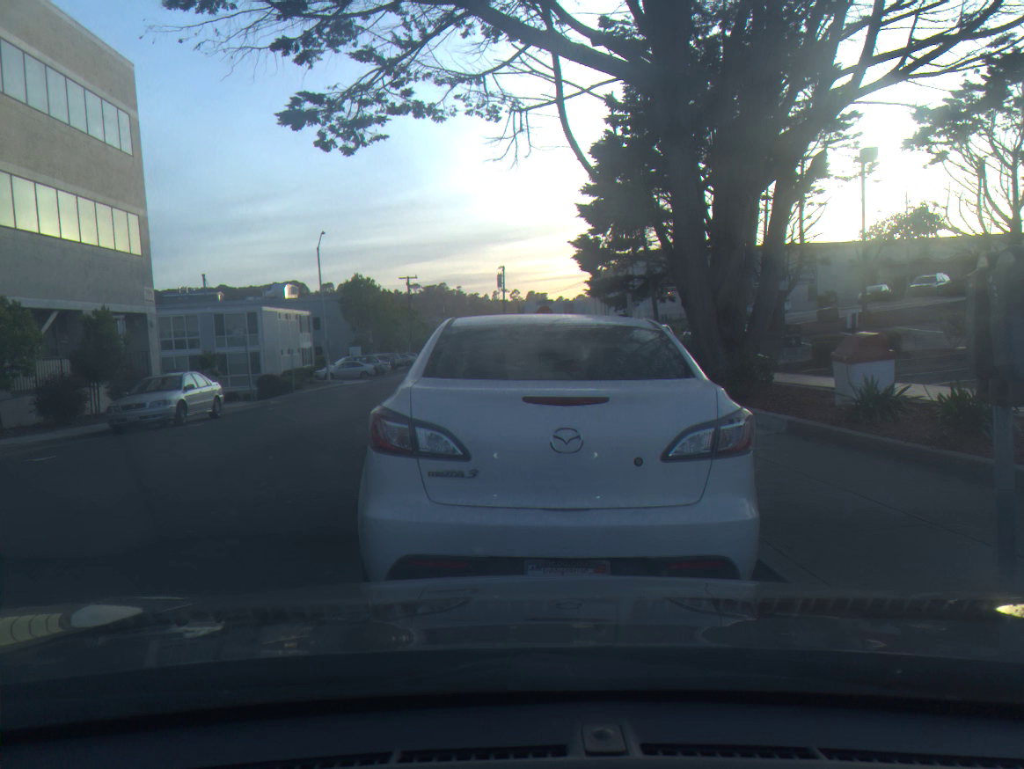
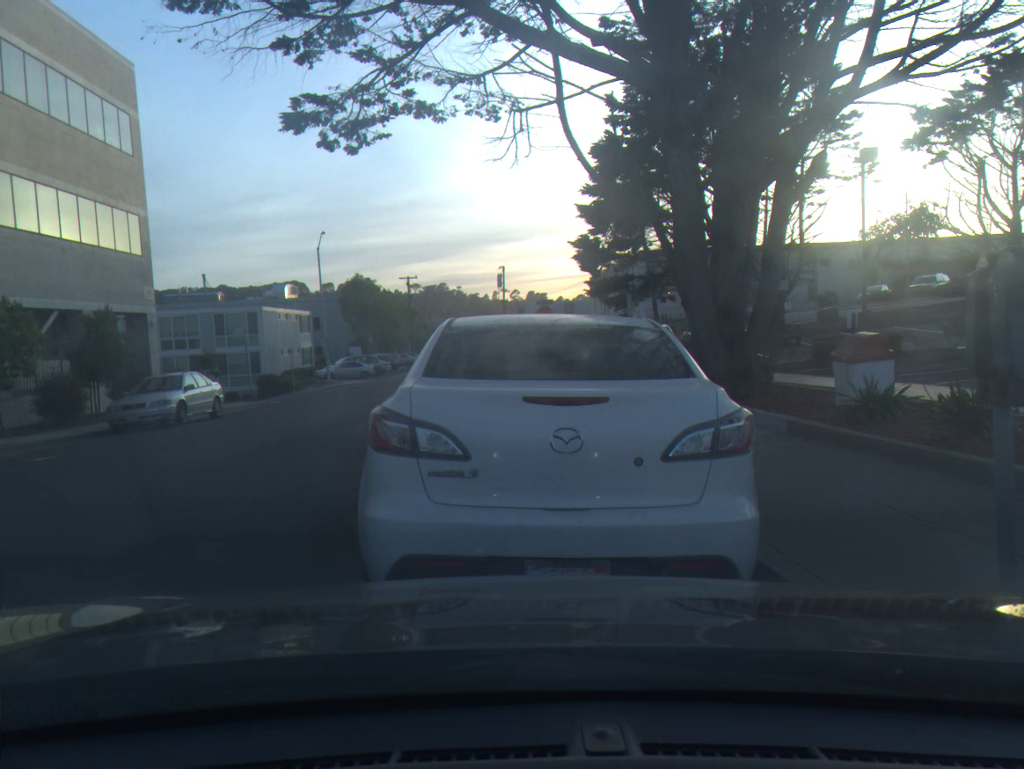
(0.0, 0.0) m; 0°
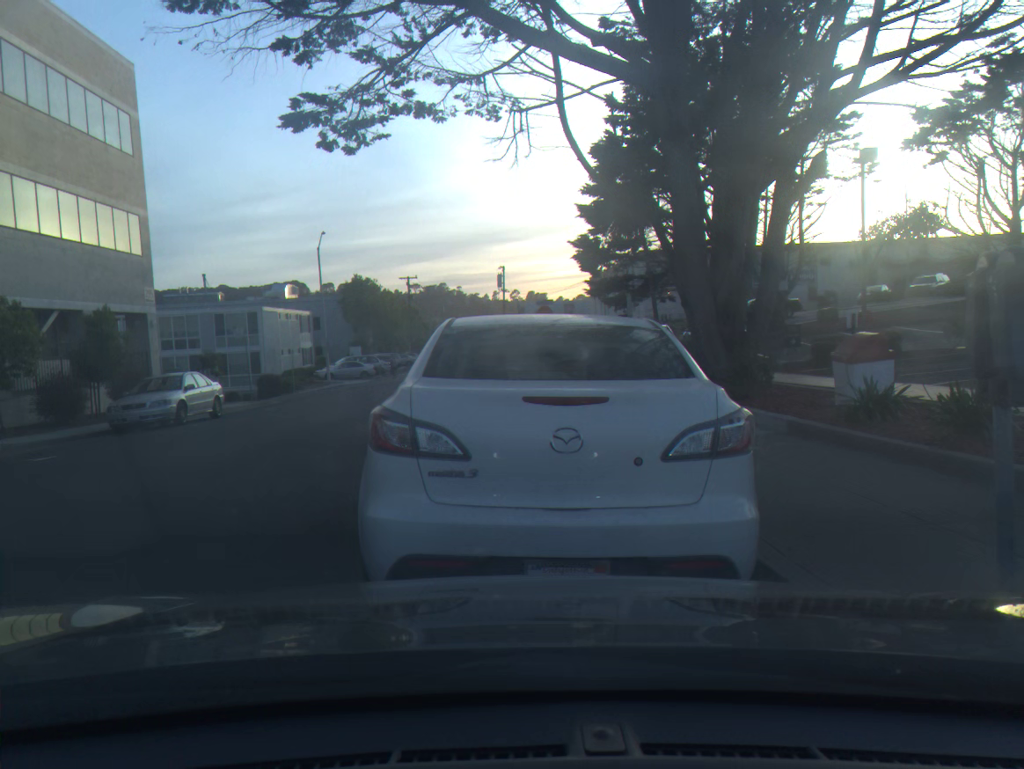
(0.0, +0.1) m; 0°
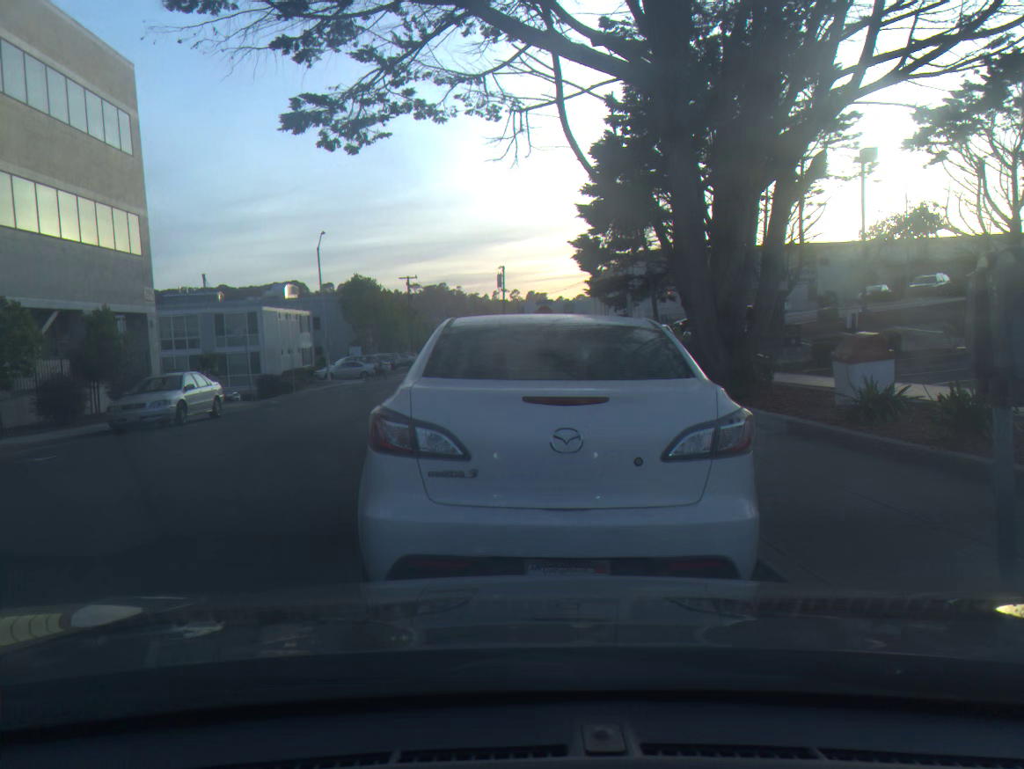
(0.0, 0.0) m; 0°
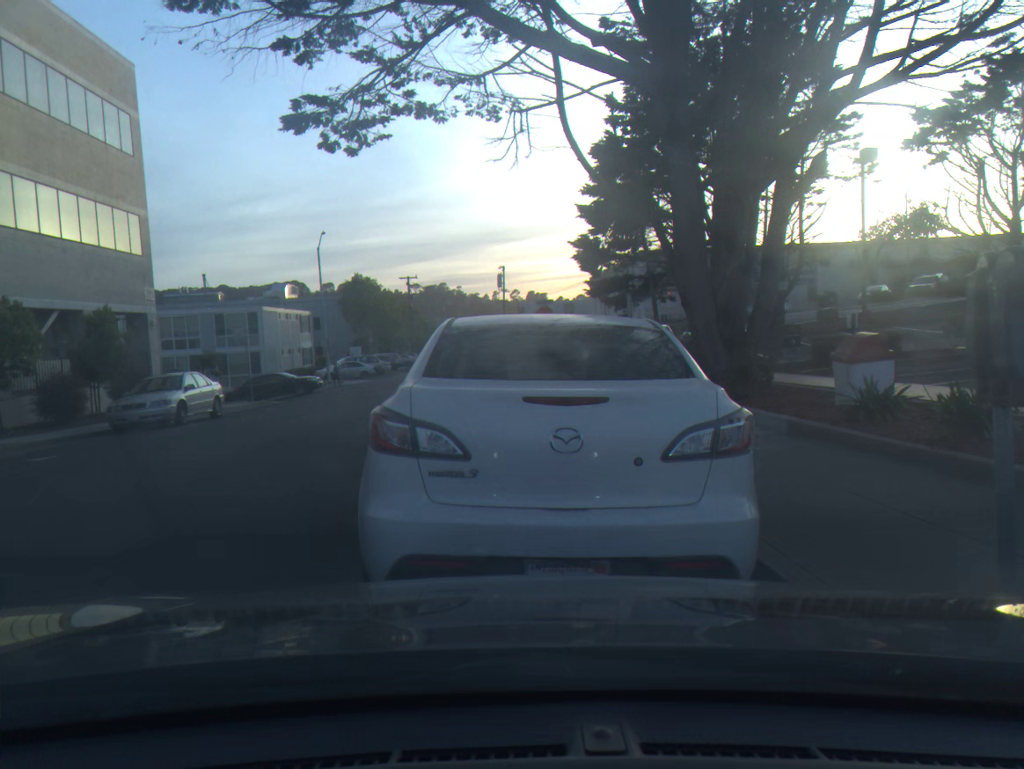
(0.0, 0.0) m; 0°
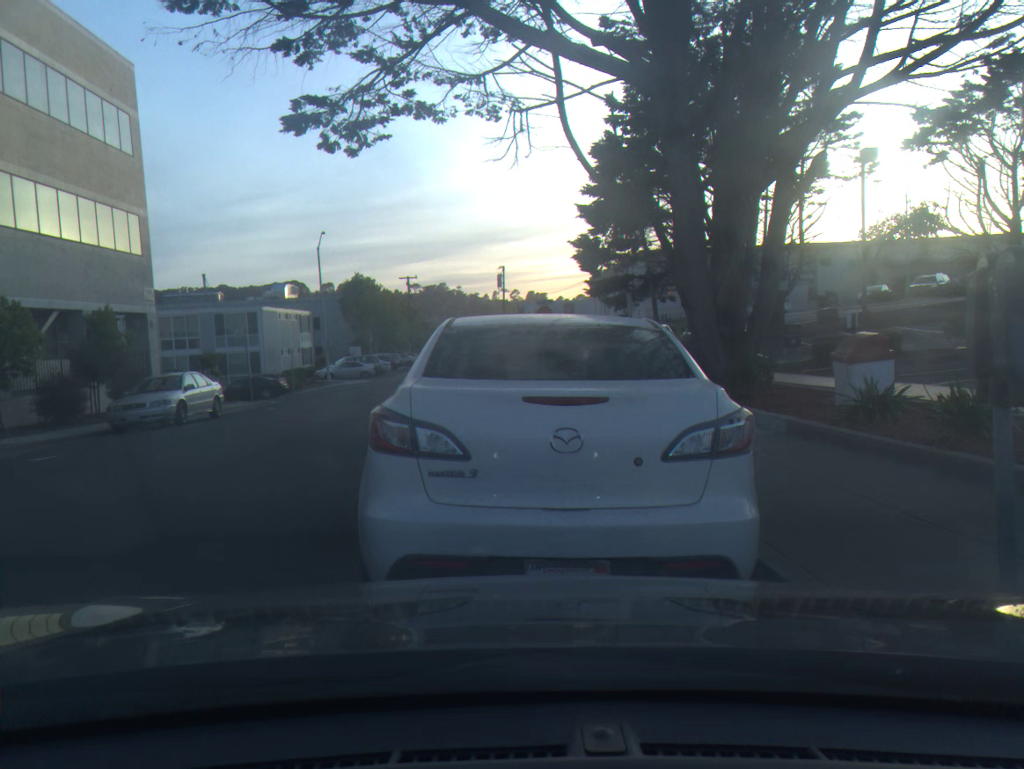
(0.0, 0.0) m; 0°
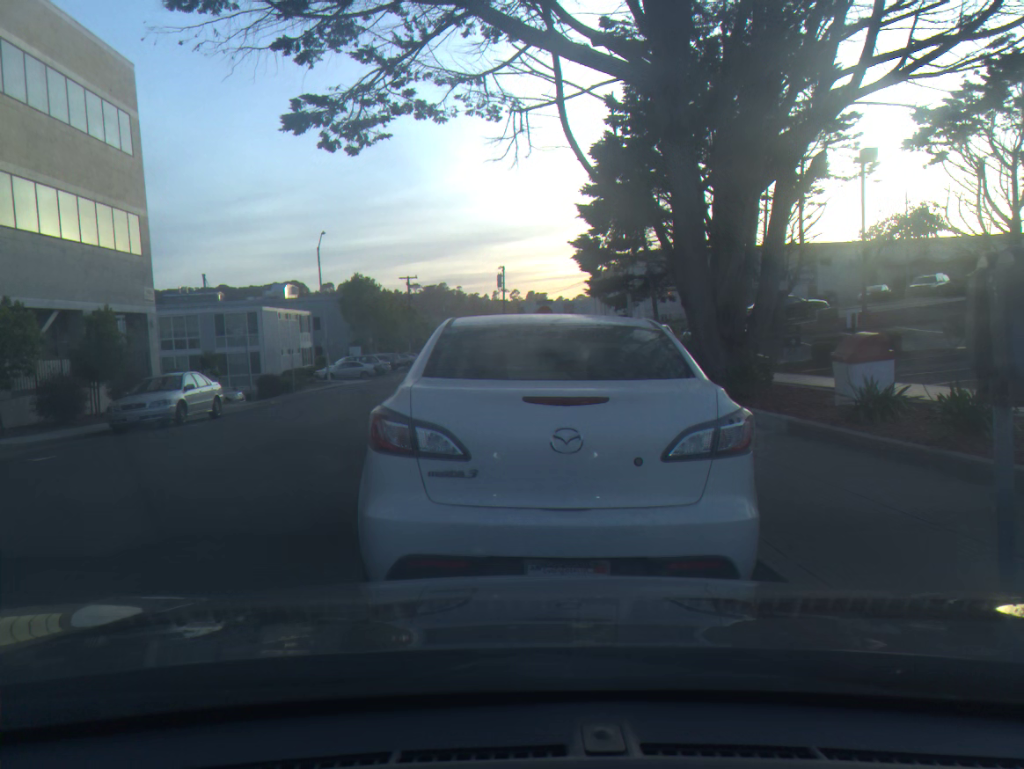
(0.0, 0.0) m; 0°
